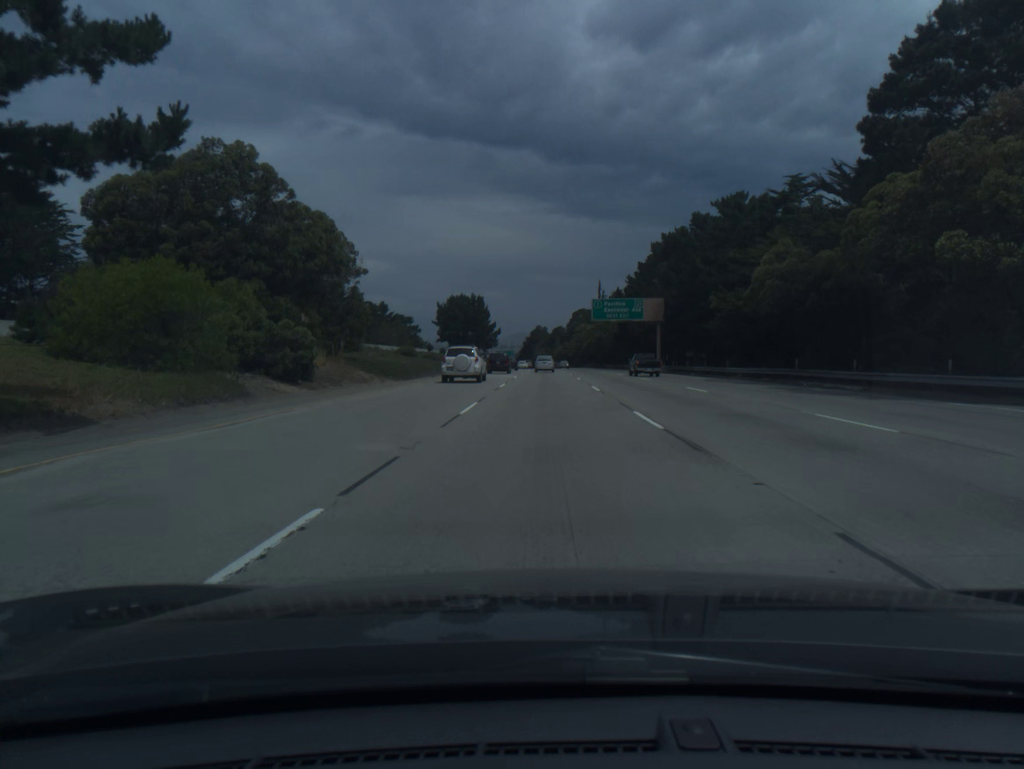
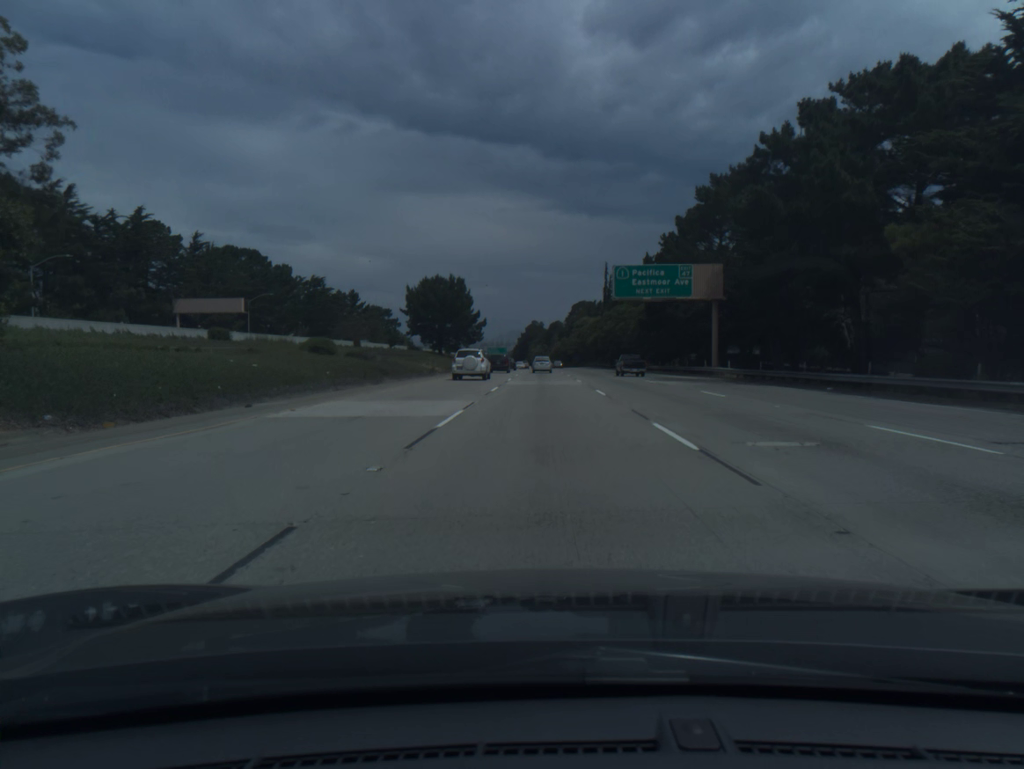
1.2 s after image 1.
(+0.1, +32.2) m; 0°
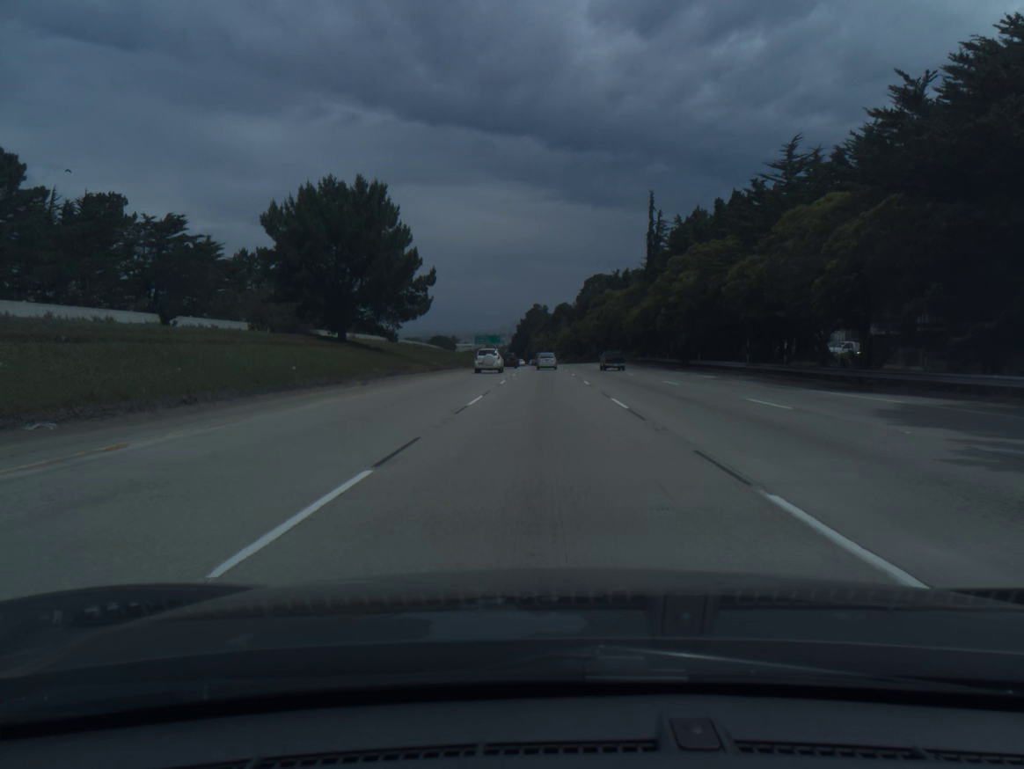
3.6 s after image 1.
(0.0, +65.5) m; 0°
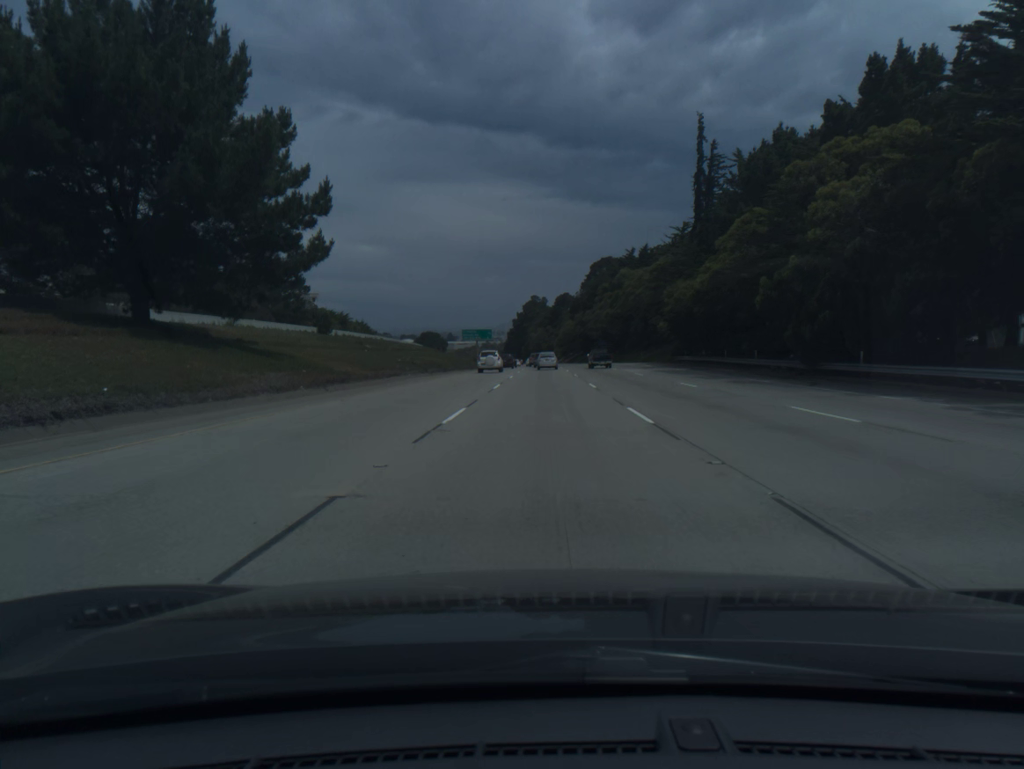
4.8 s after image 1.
(0.0, +32.9) m; 0°
